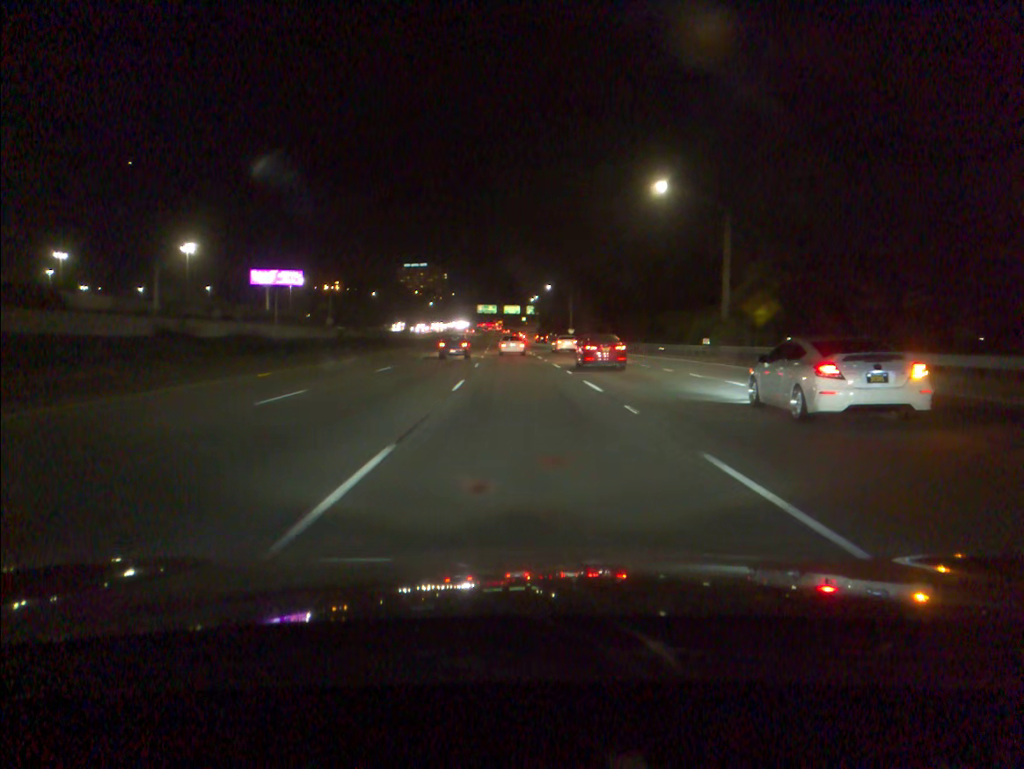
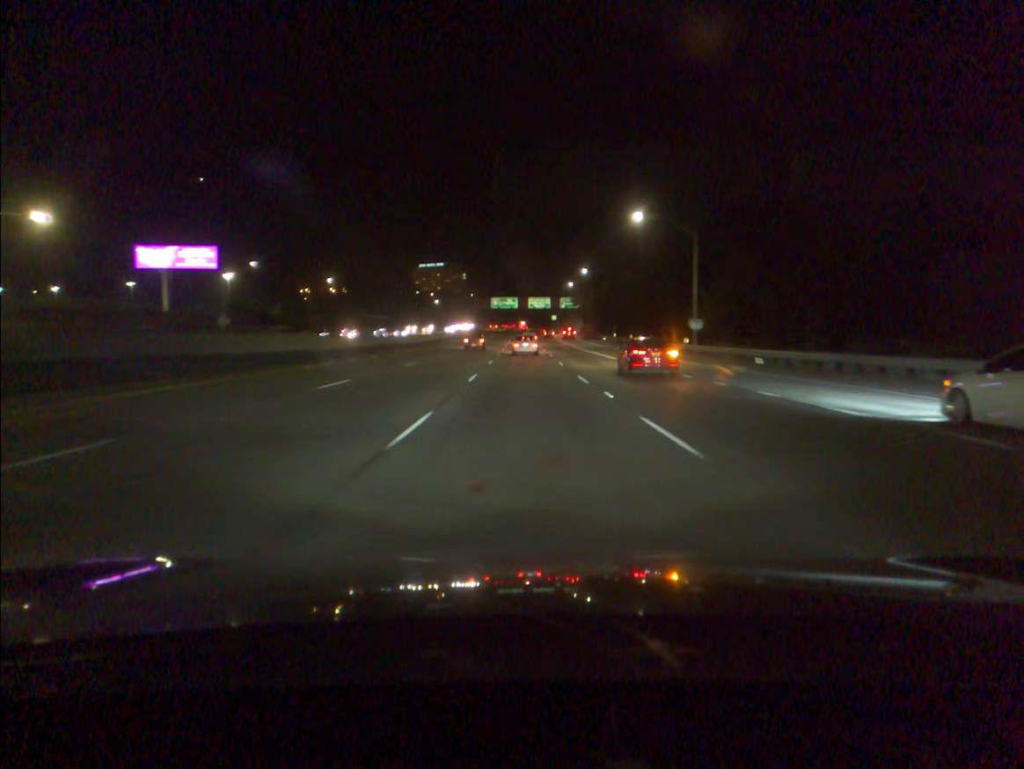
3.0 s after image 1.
(-2.2, +83.0) m; -2°
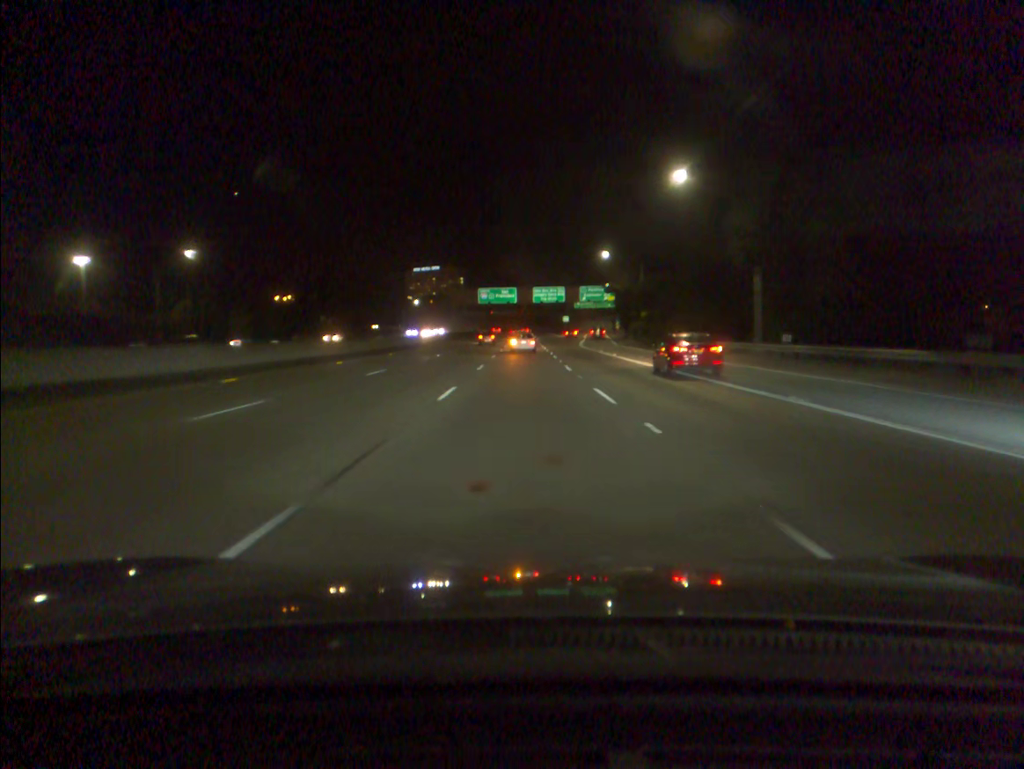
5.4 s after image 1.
(0.0, +66.4) m; 0°
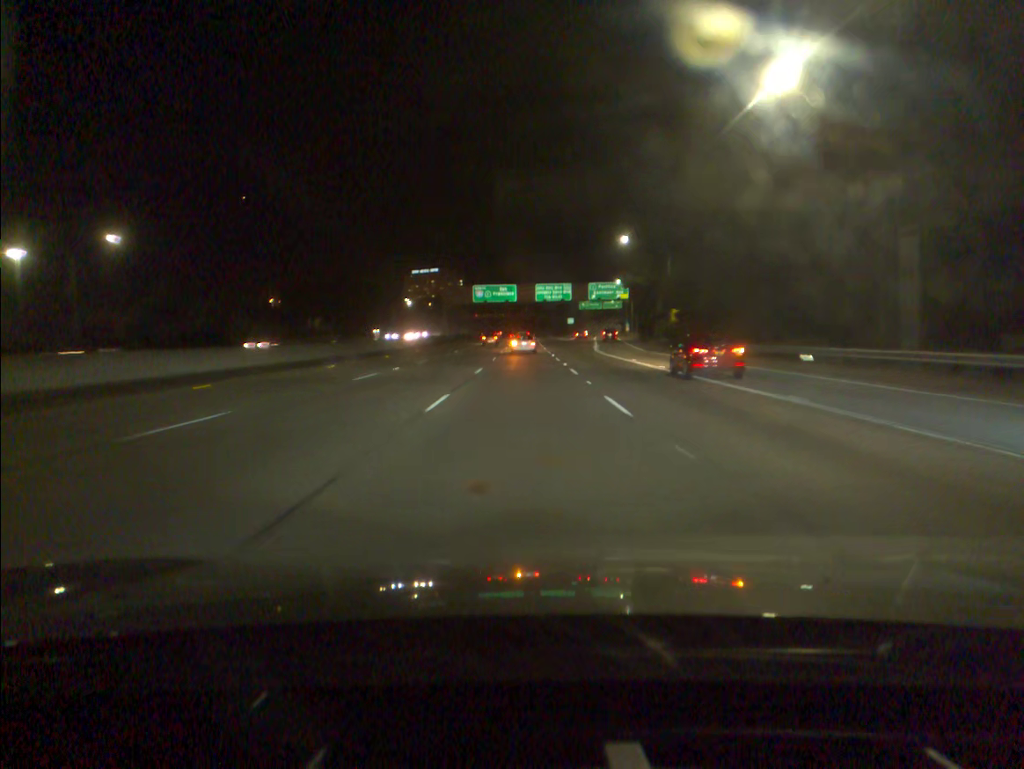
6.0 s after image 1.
(0.0, +16.7) m; 0°
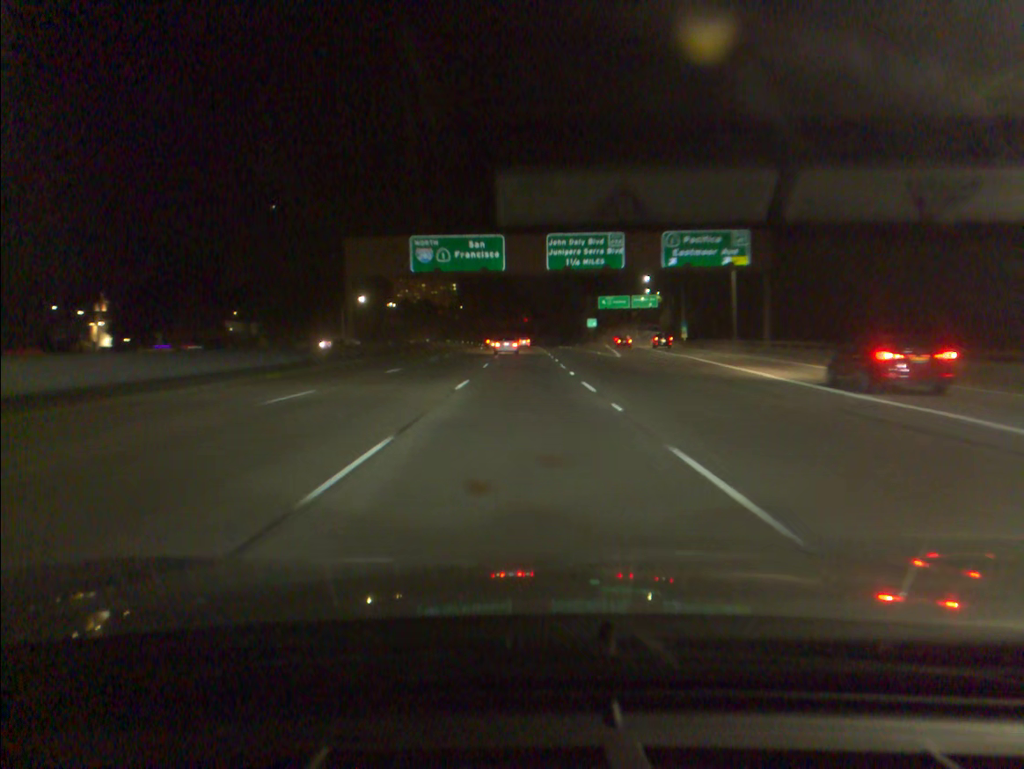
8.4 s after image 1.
(+0.1, +66.8) m; 0°
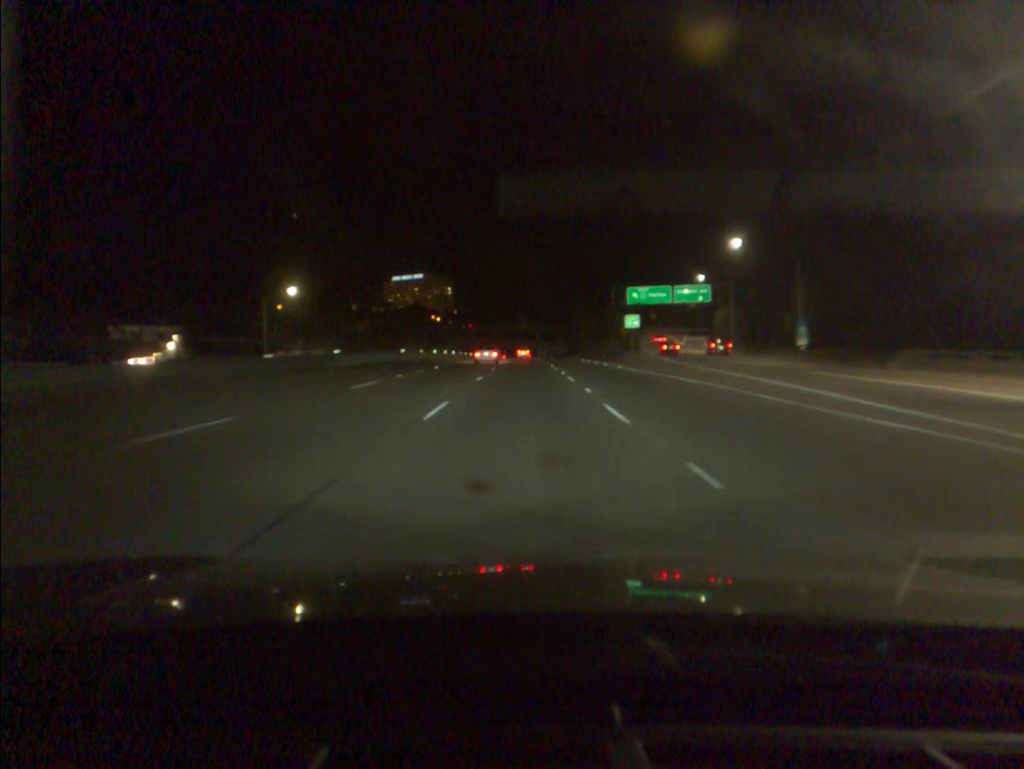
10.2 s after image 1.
(0.0, +50.3) m; 0°
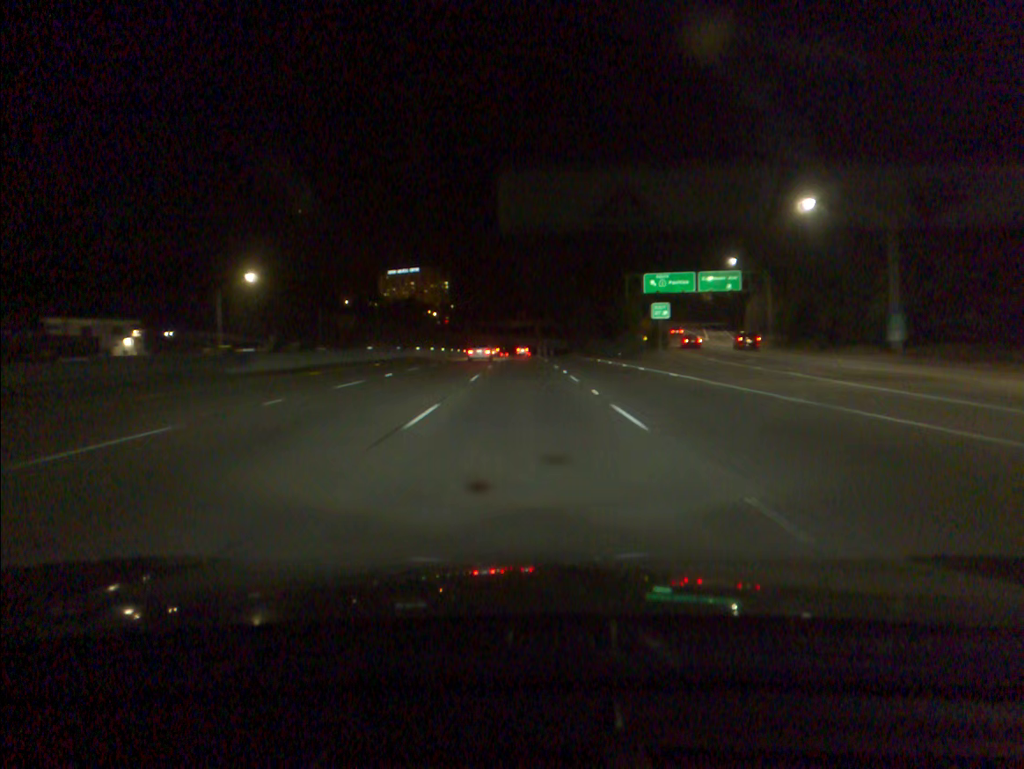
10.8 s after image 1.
(0.0, +16.9) m; 0°
